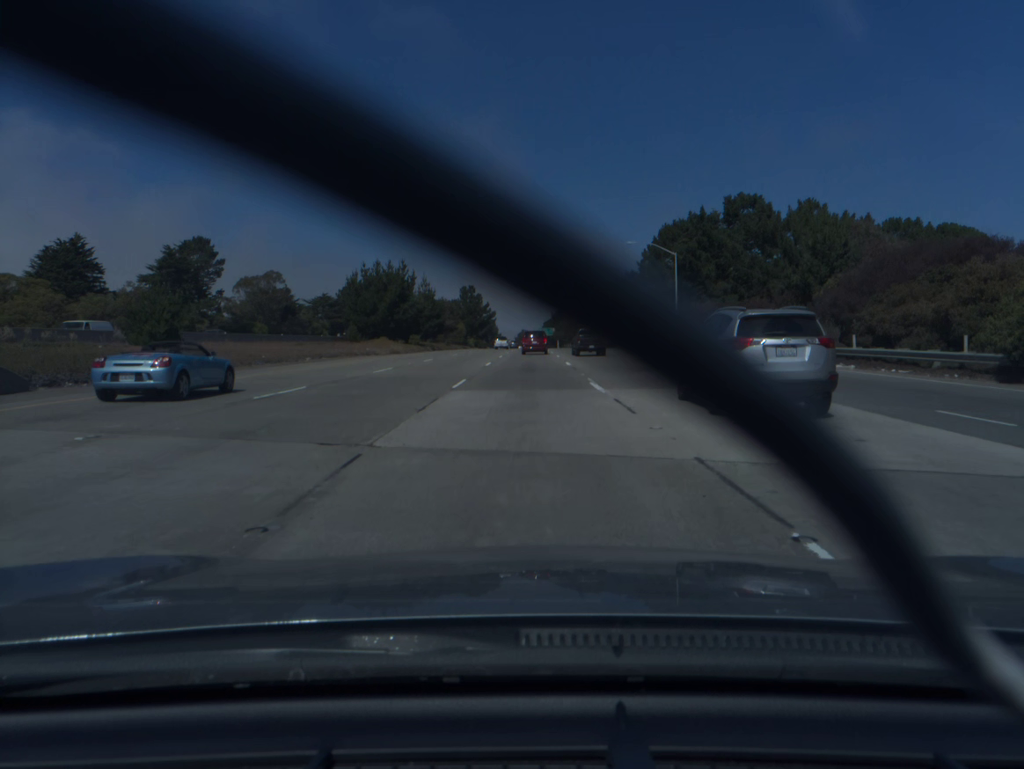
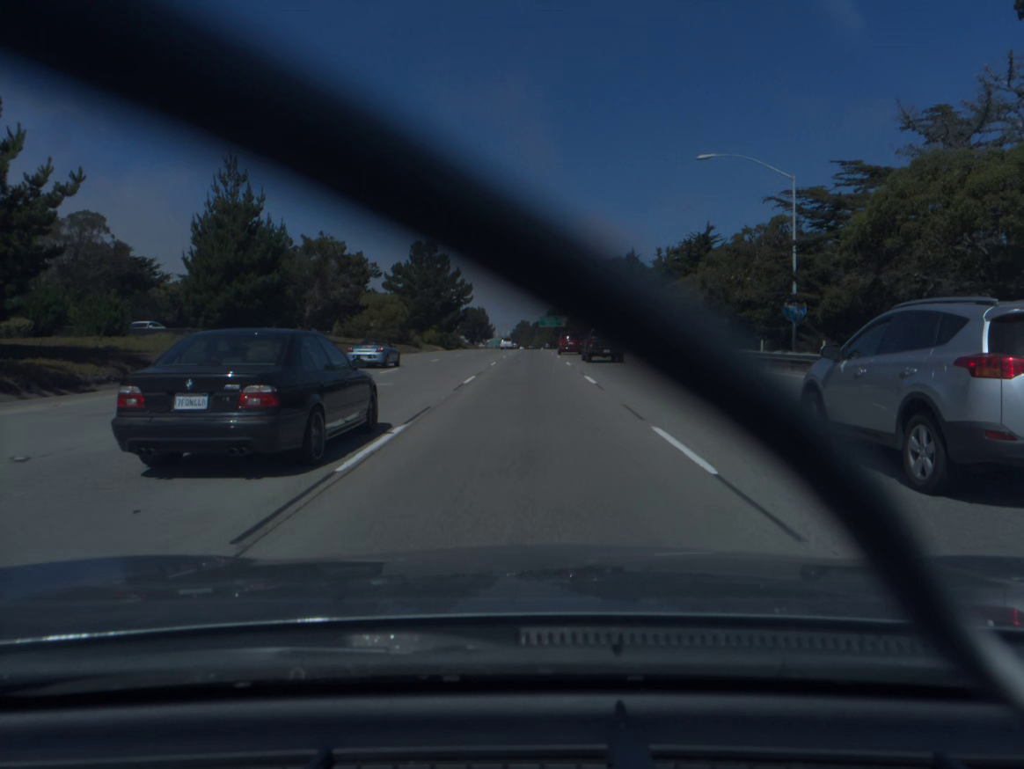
(-0.1, +84.6) m; 0°
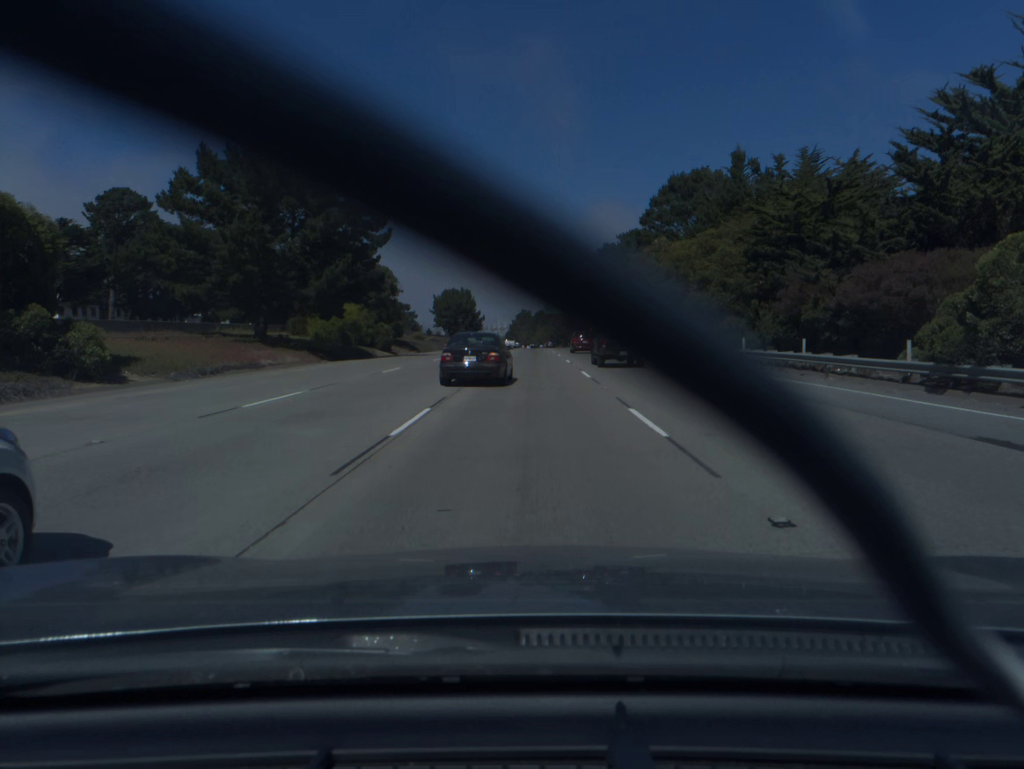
(+0.1, +70.3) m; 0°
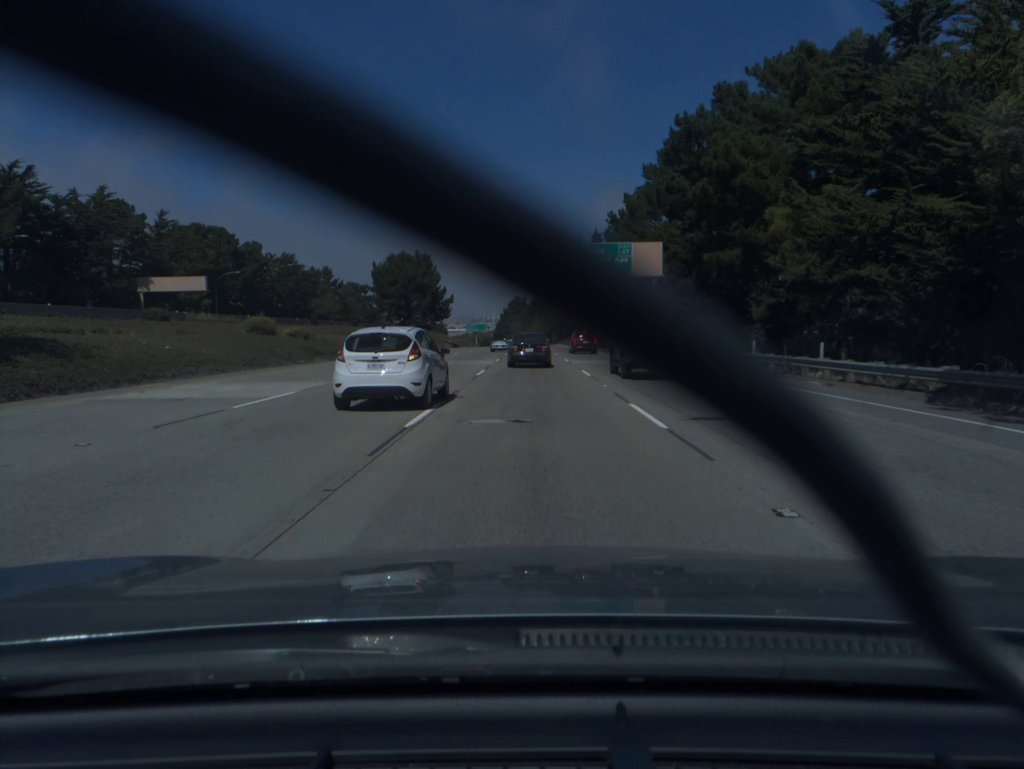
(0.0, +72.1) m; 0°
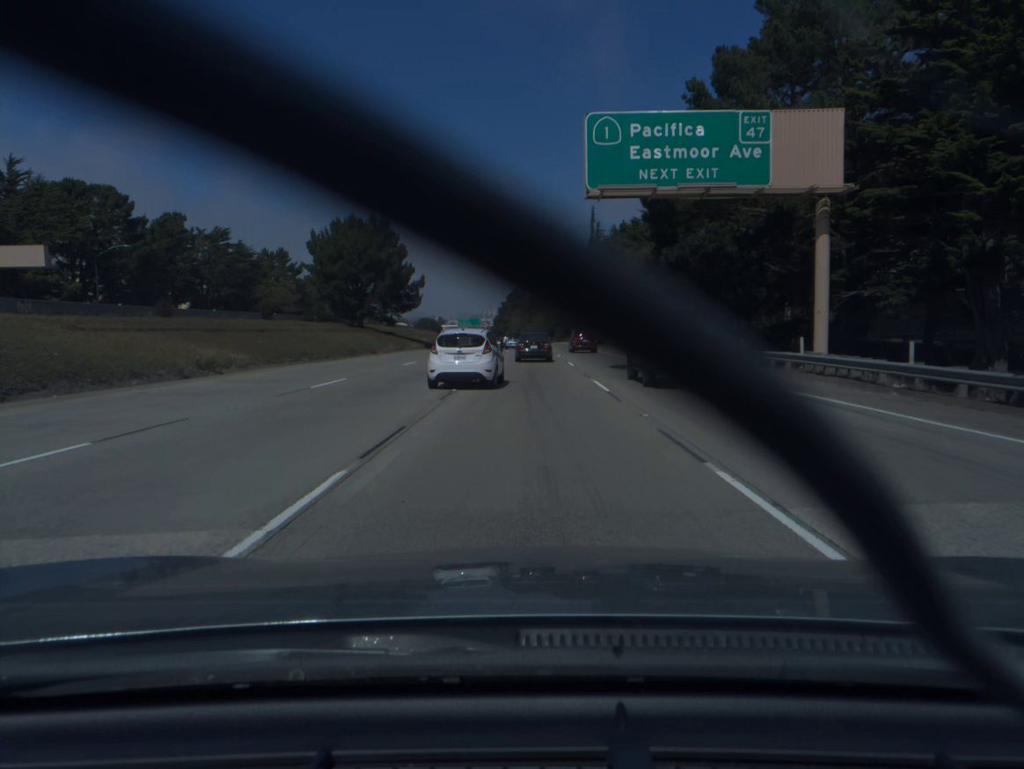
(0.0, +36.6) m; 0°
